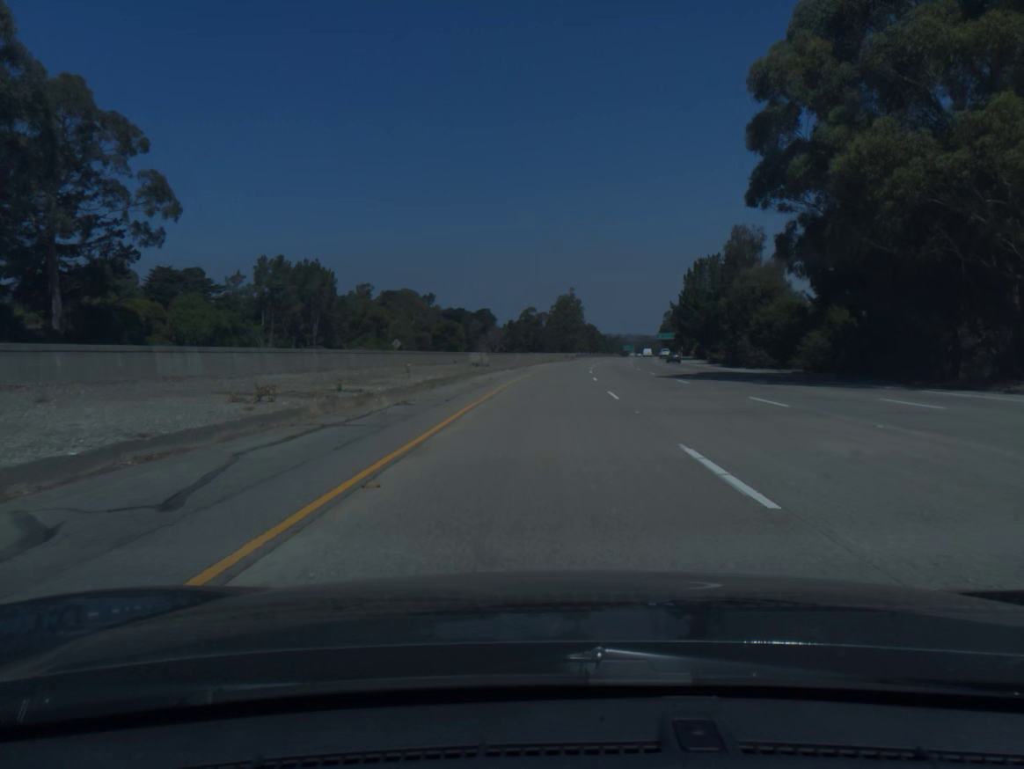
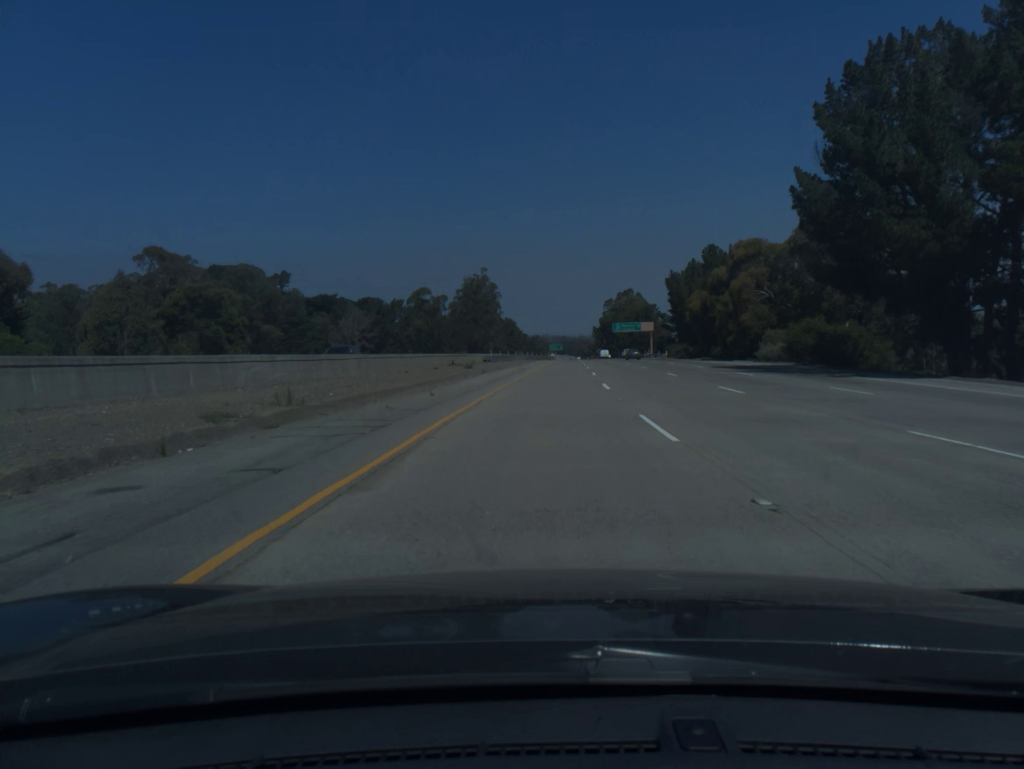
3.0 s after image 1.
(+5.2, +98.1) m; +6°
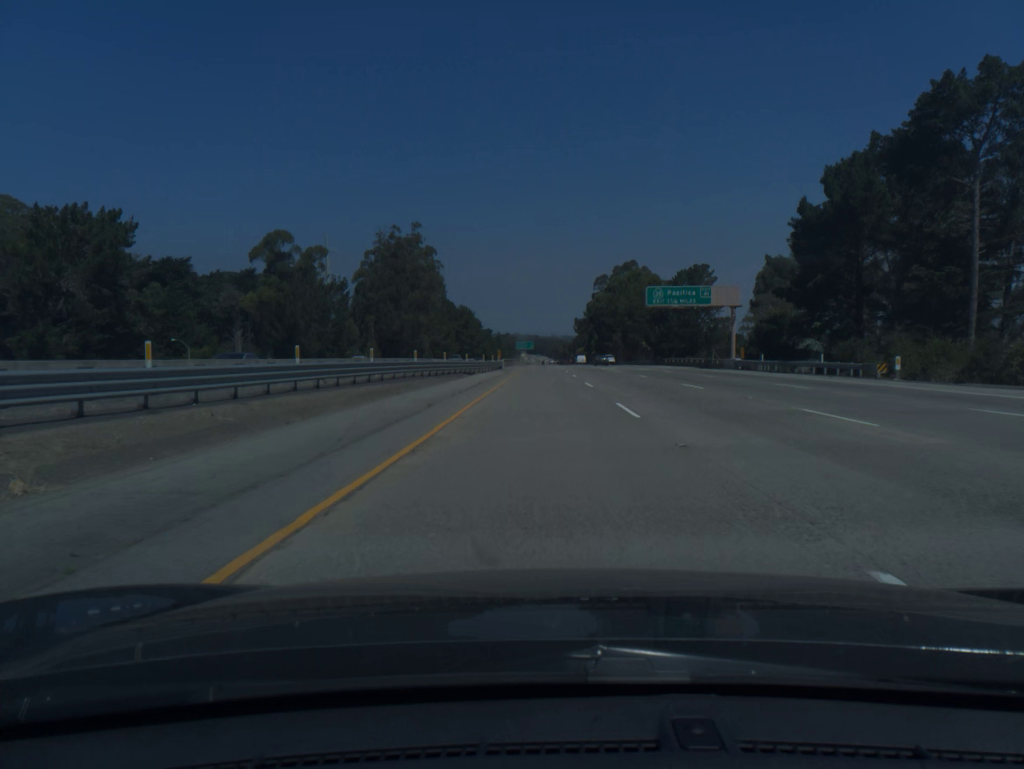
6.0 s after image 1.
(+3.2, +98.2) m; +2°
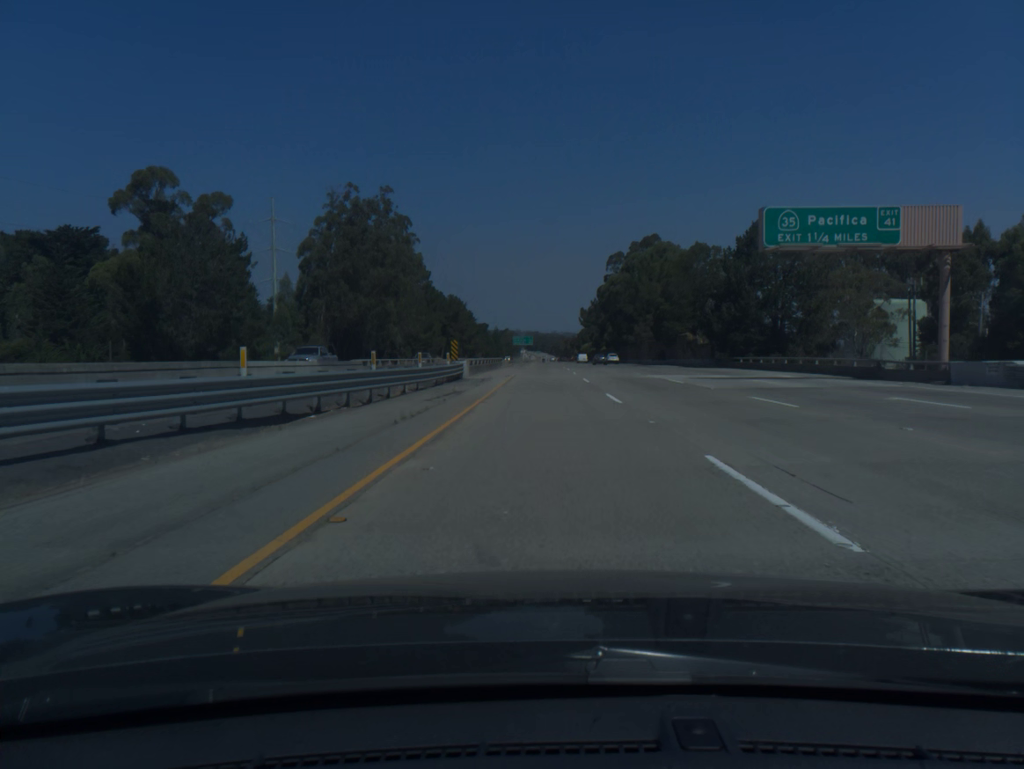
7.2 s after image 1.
(-0.1, +39.4) m; 0°
